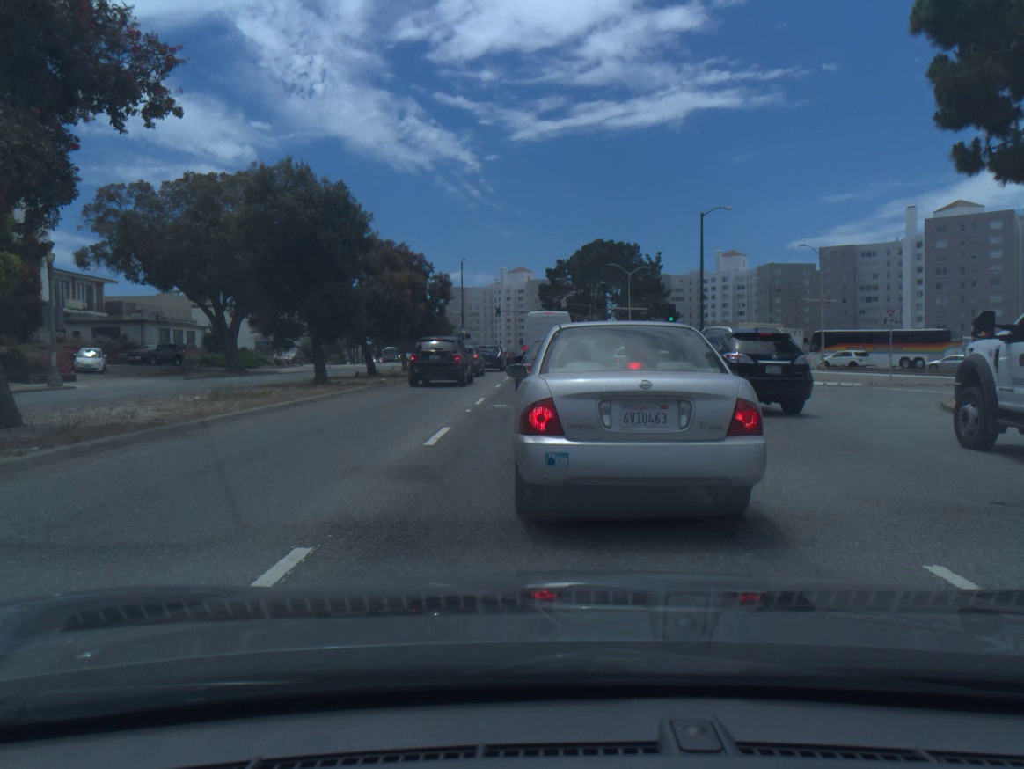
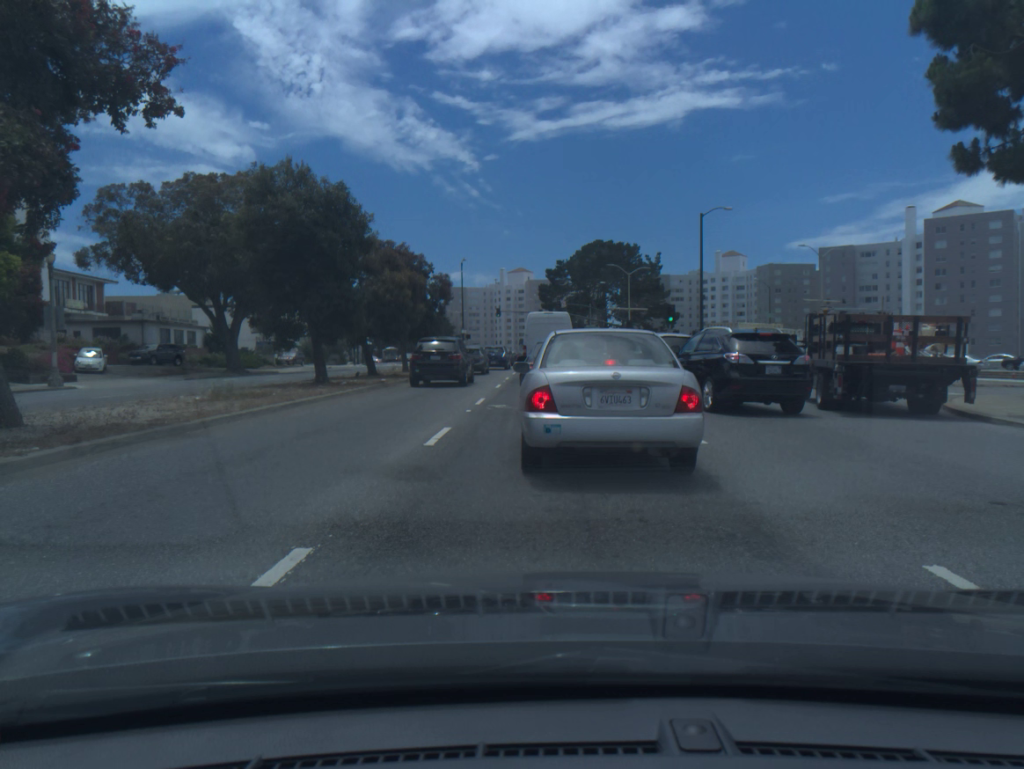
(0.0, 0.0) m; 0°
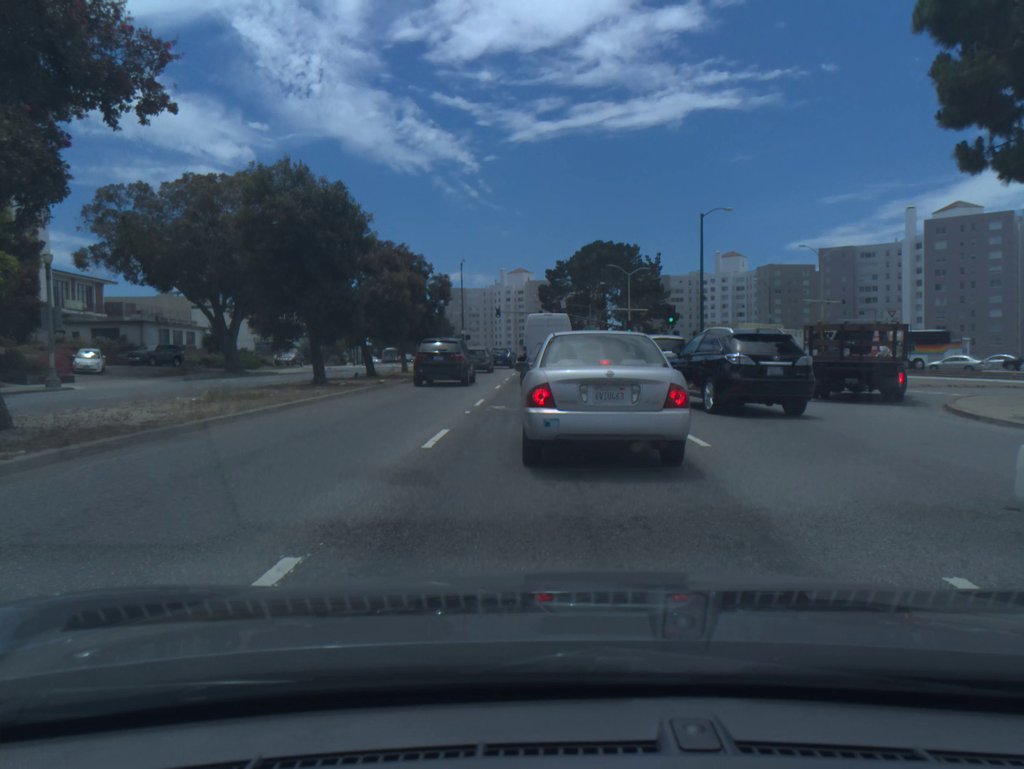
(0.0, +0.2) m; 0°
